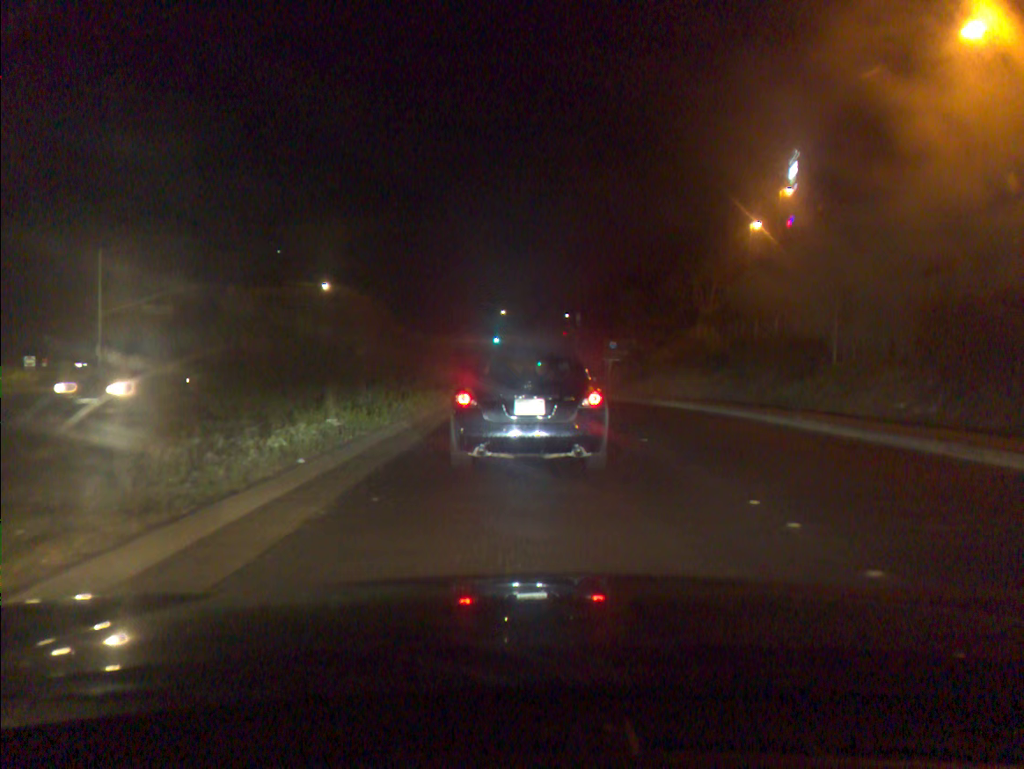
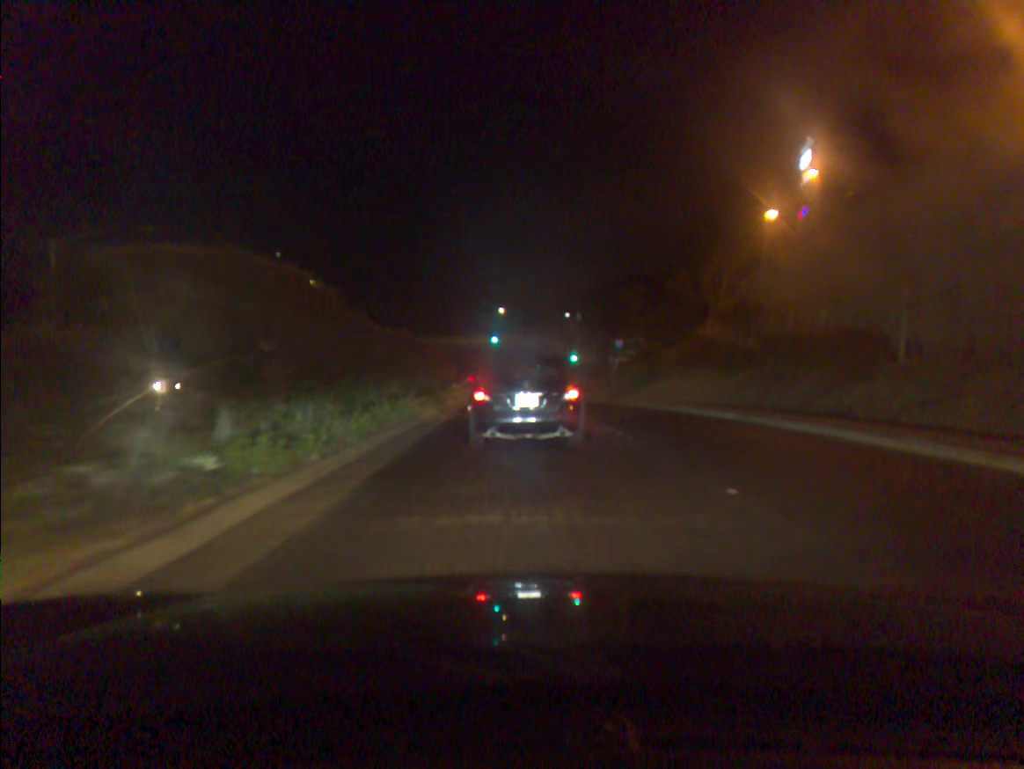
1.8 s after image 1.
(-0.1, +5.2) m; -1°
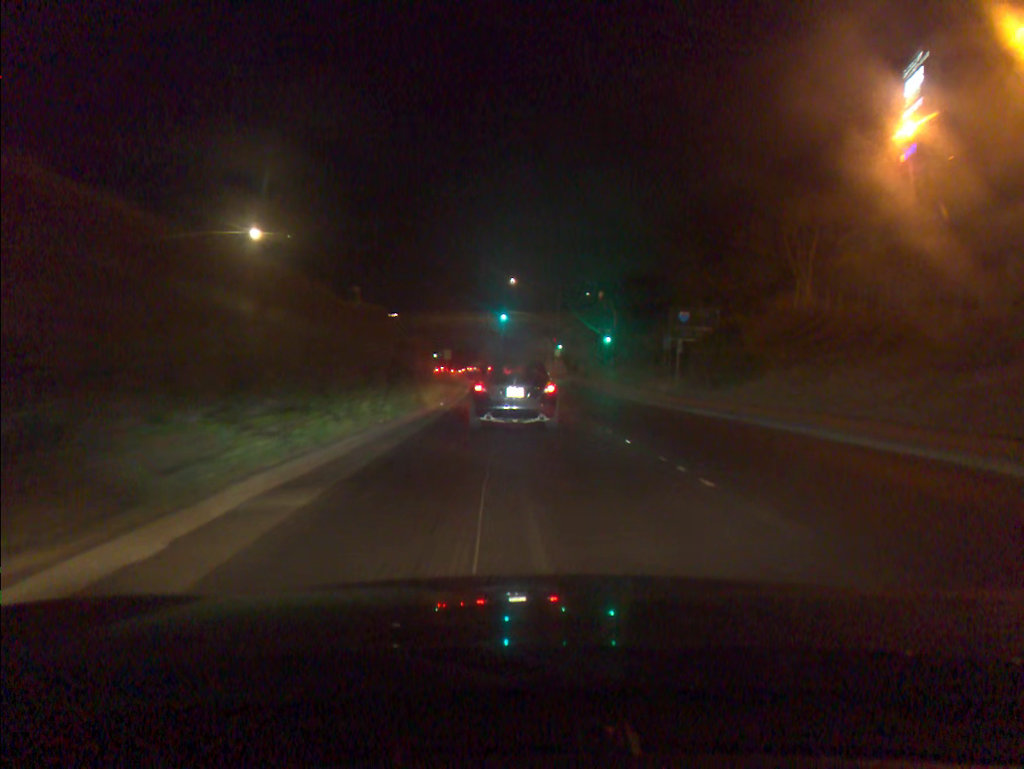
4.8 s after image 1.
(-0.2, +20.2) m; -1°
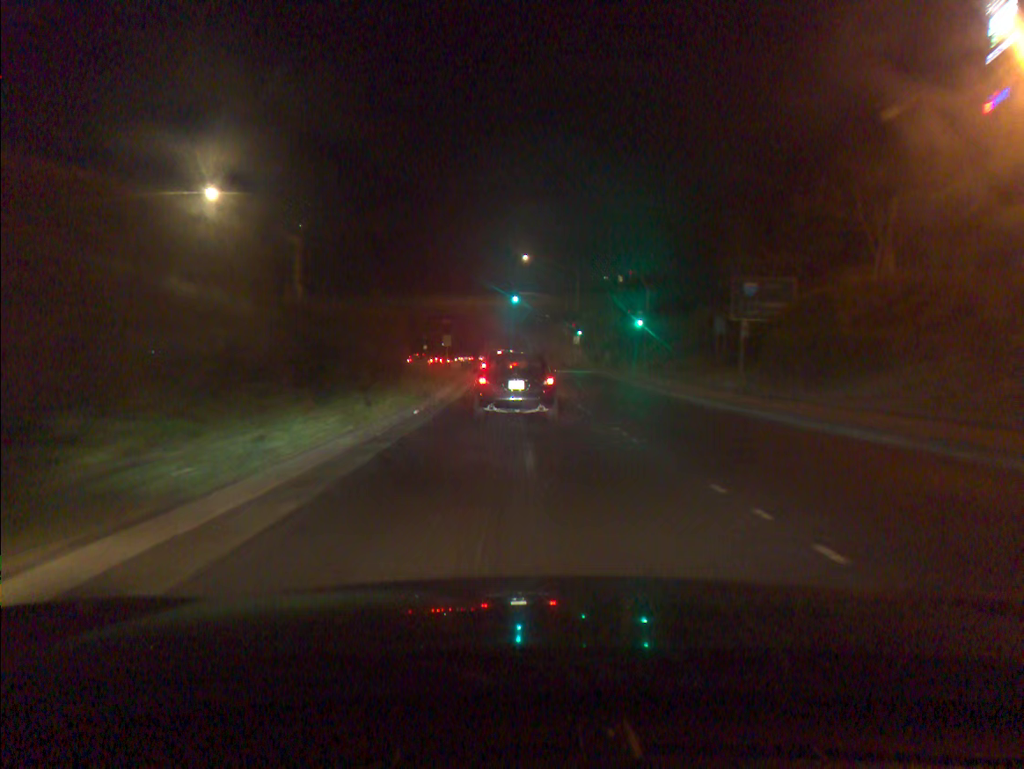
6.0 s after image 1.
(-0.1, +10.4) m; -1°
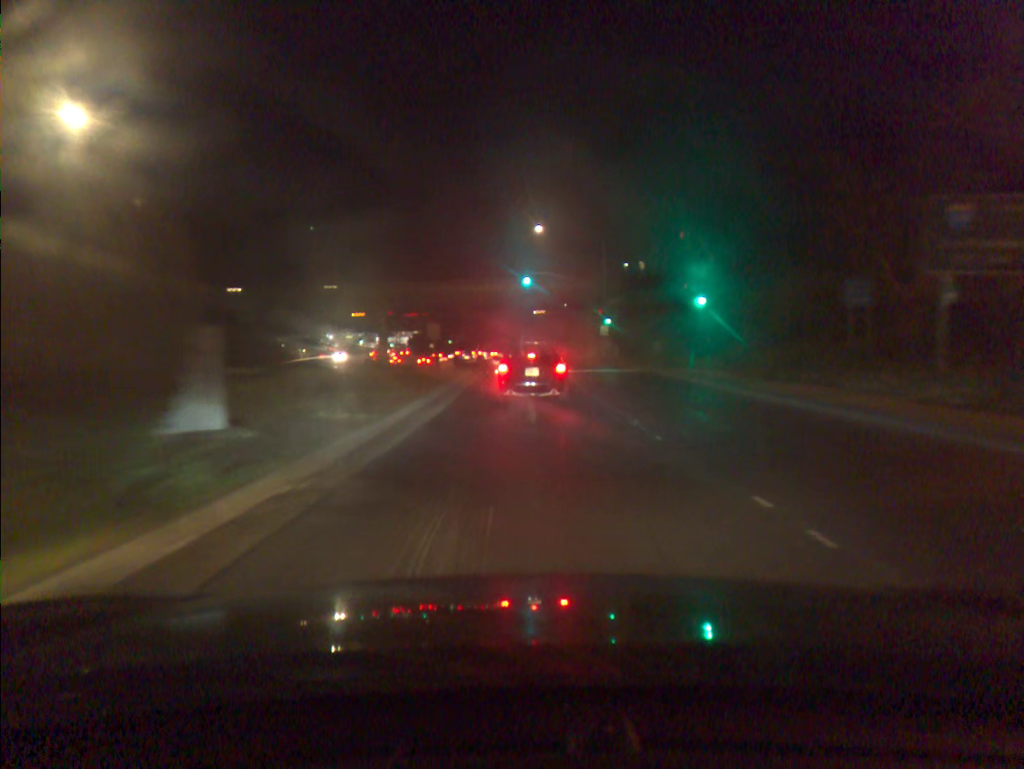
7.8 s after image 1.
(-0.2, +15.7) m; -1°
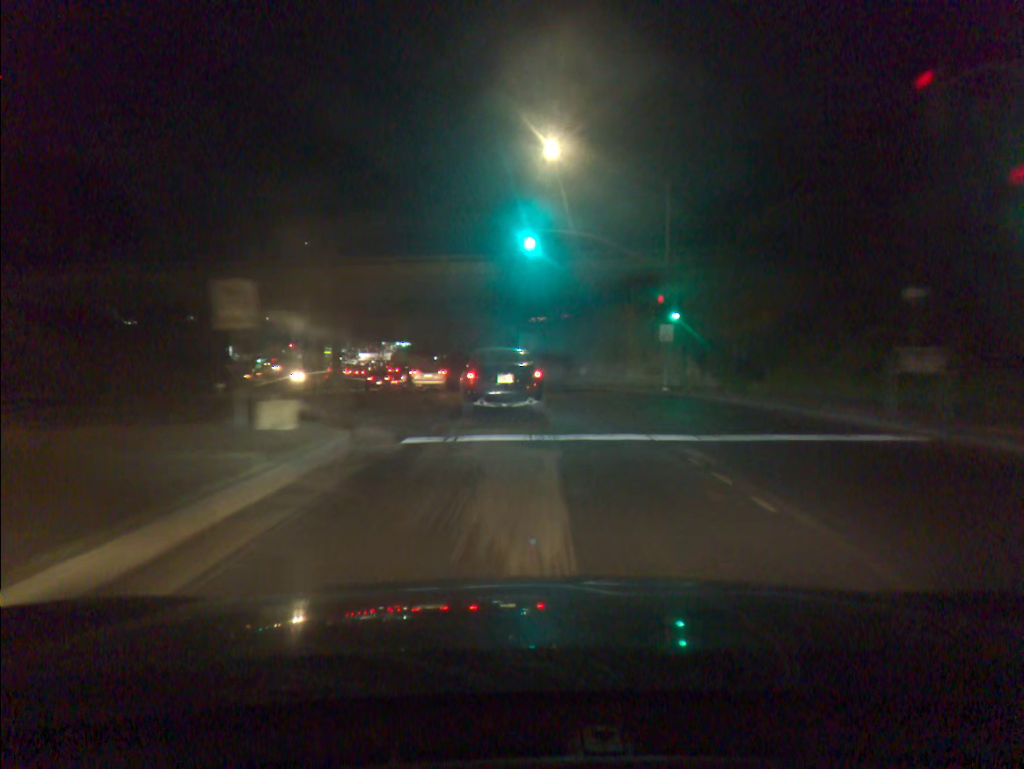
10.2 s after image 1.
(+0.1, +26.5) m; 0°
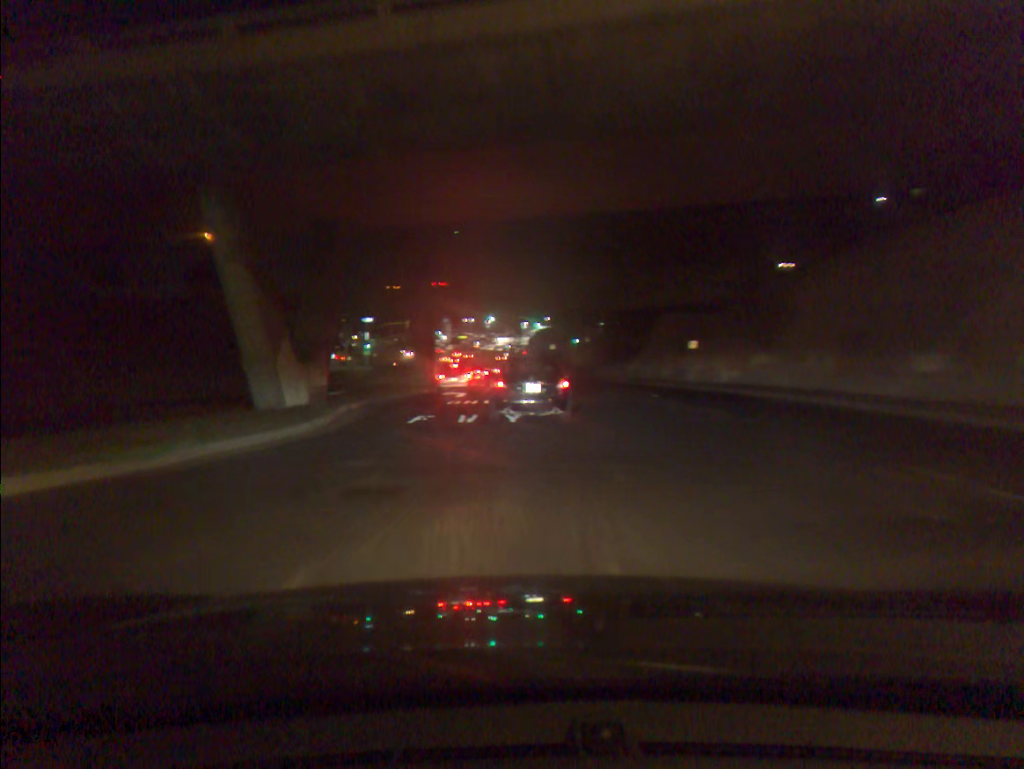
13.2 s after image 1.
(-2.2, +32.7) m; -11°
